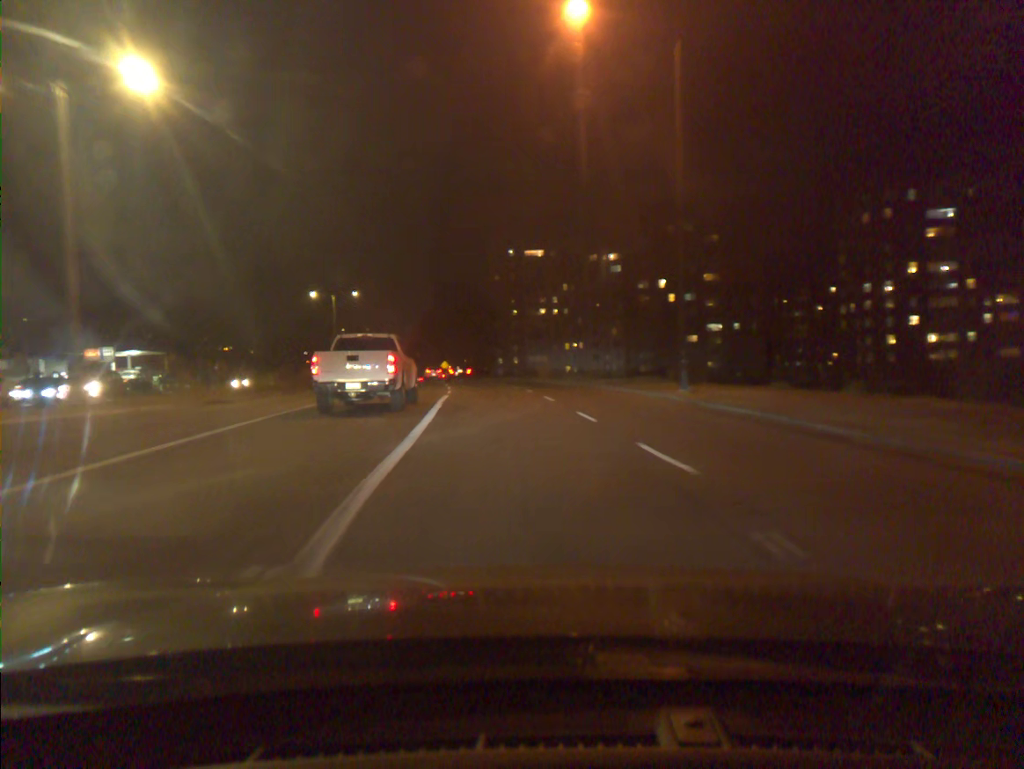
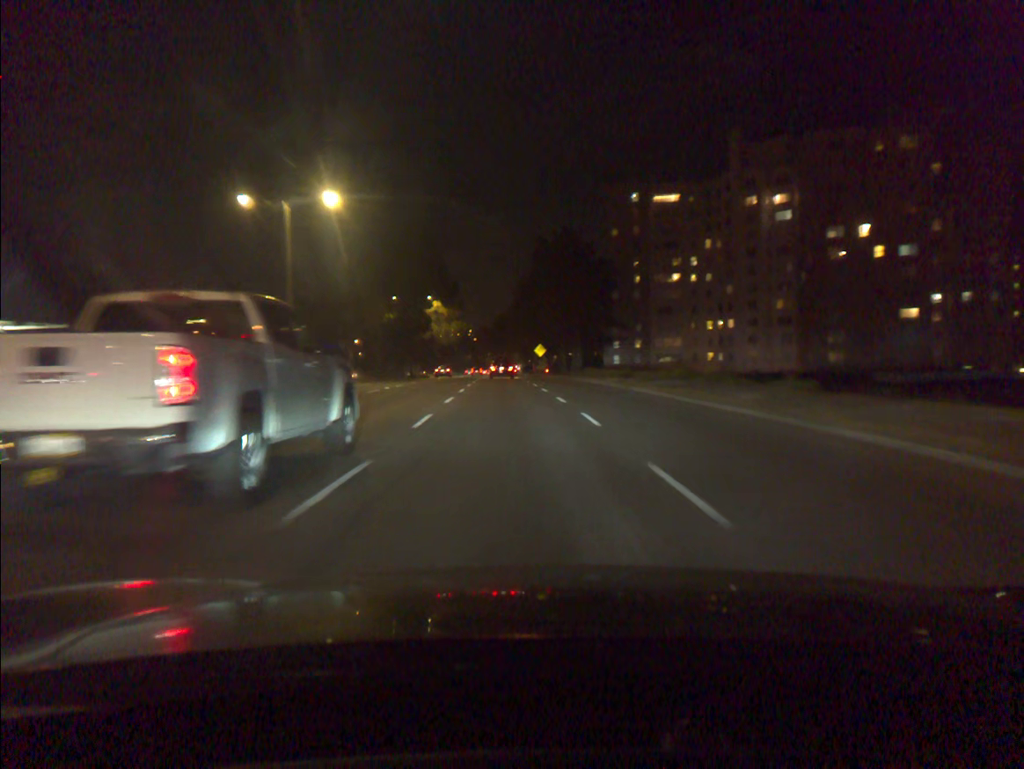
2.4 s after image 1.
(-3.6, +44.8) m; -8°
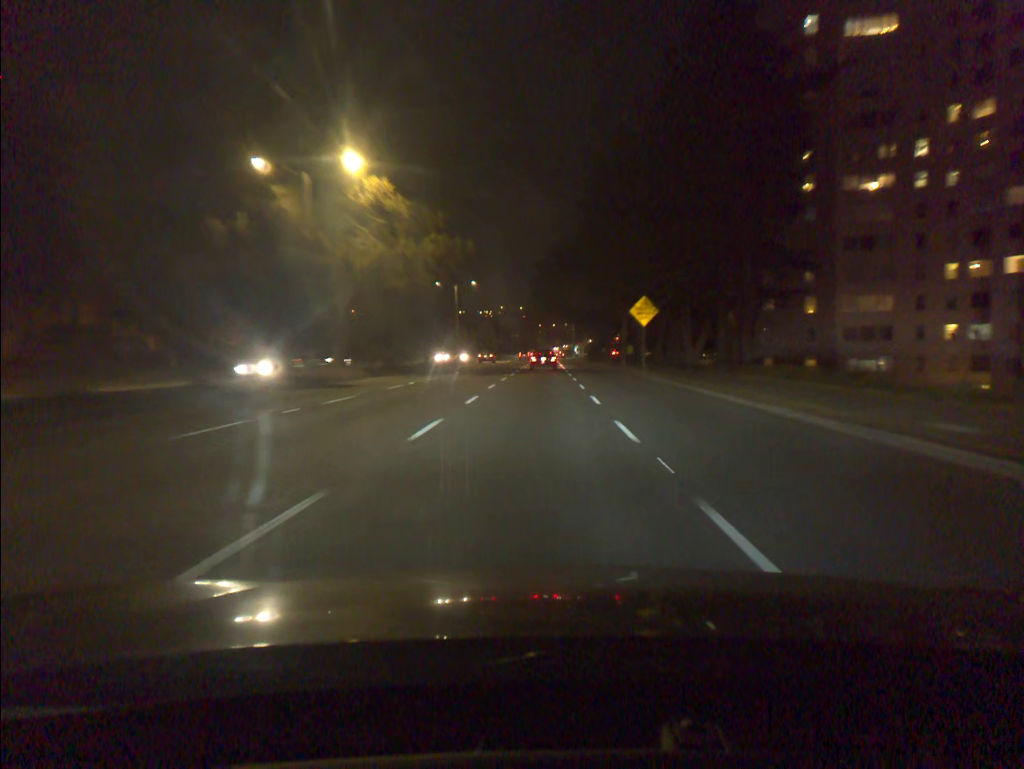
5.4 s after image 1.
(-3.0, +61.8) m; -4°
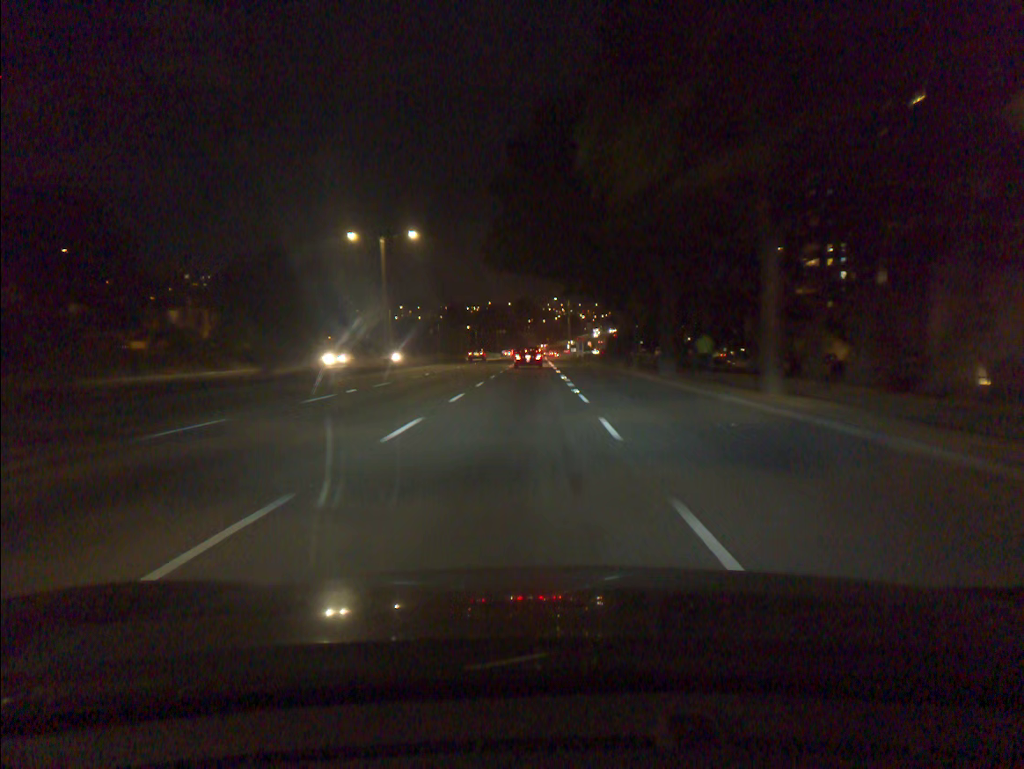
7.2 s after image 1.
(+0.3, +37.3) m; +1°
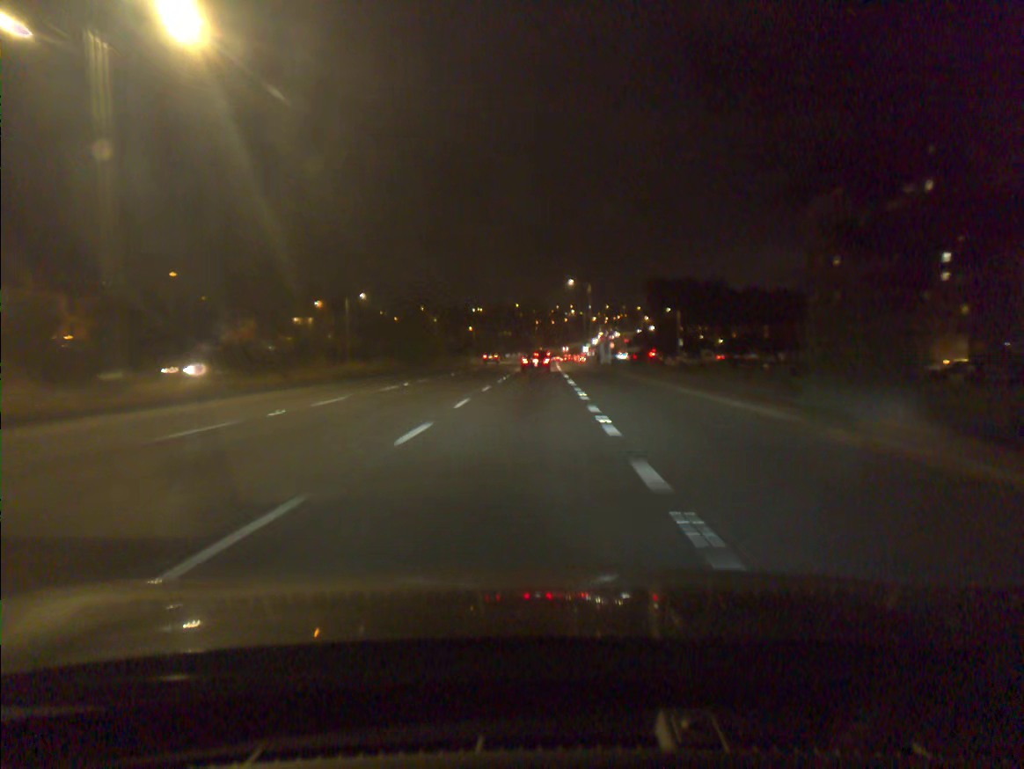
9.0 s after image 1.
(-0.2, +36.8) m; -1°
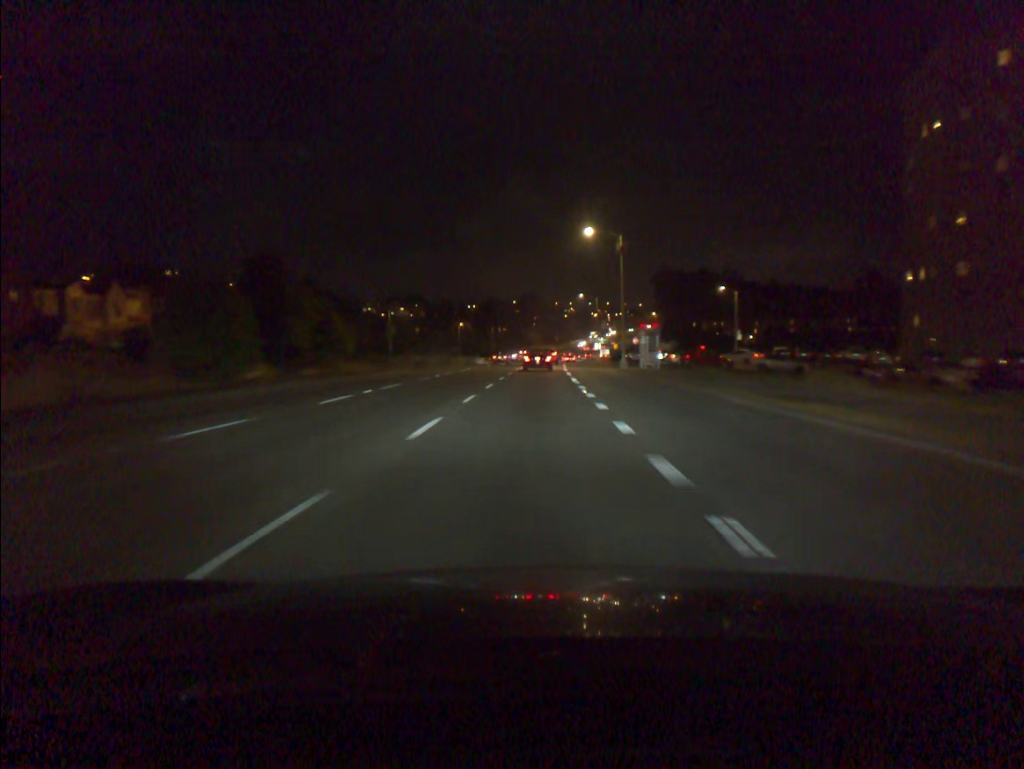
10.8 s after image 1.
(-0.1, +37.0) m; 0°
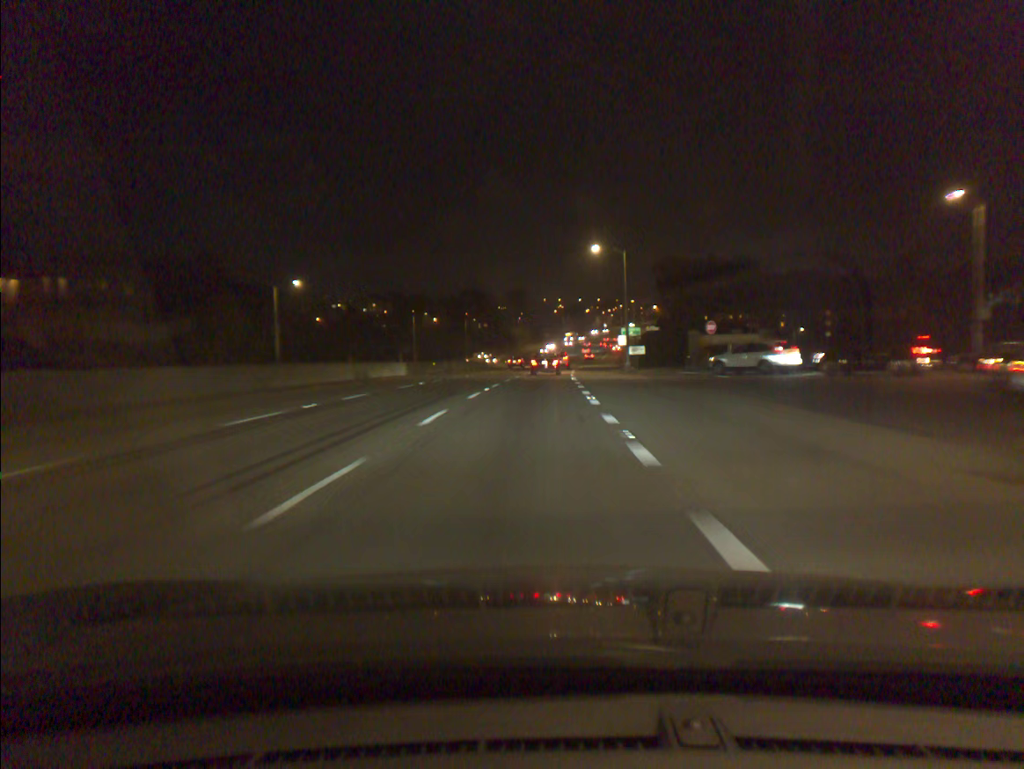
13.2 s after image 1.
(+0.3, +49.6) m; +1°
